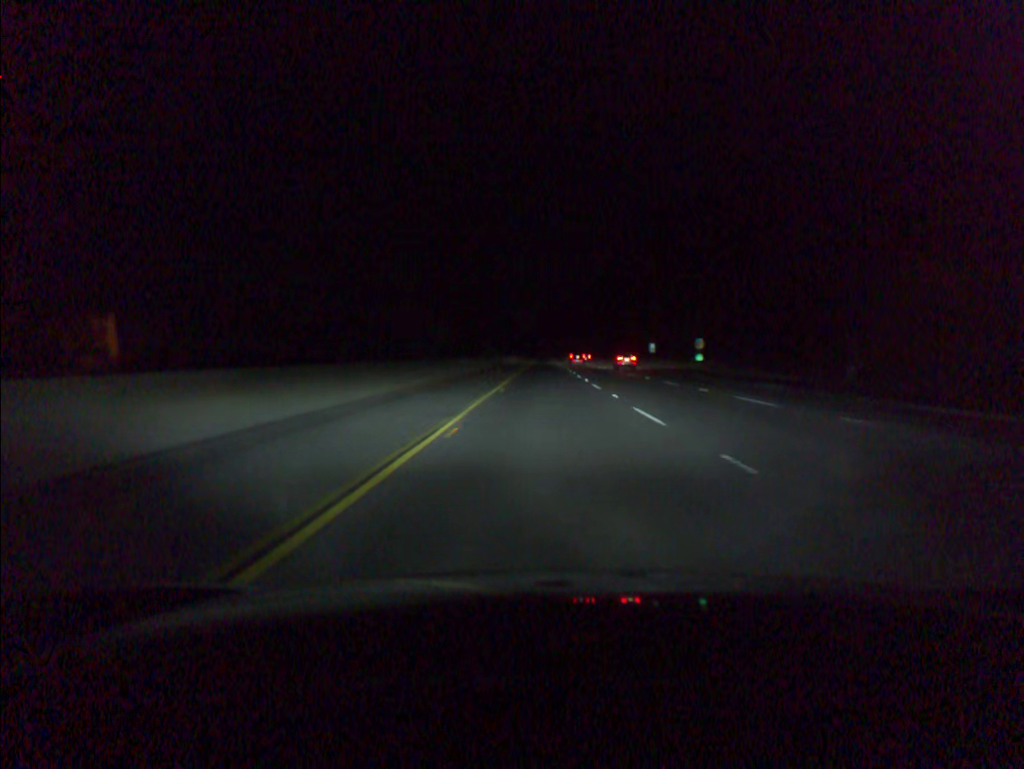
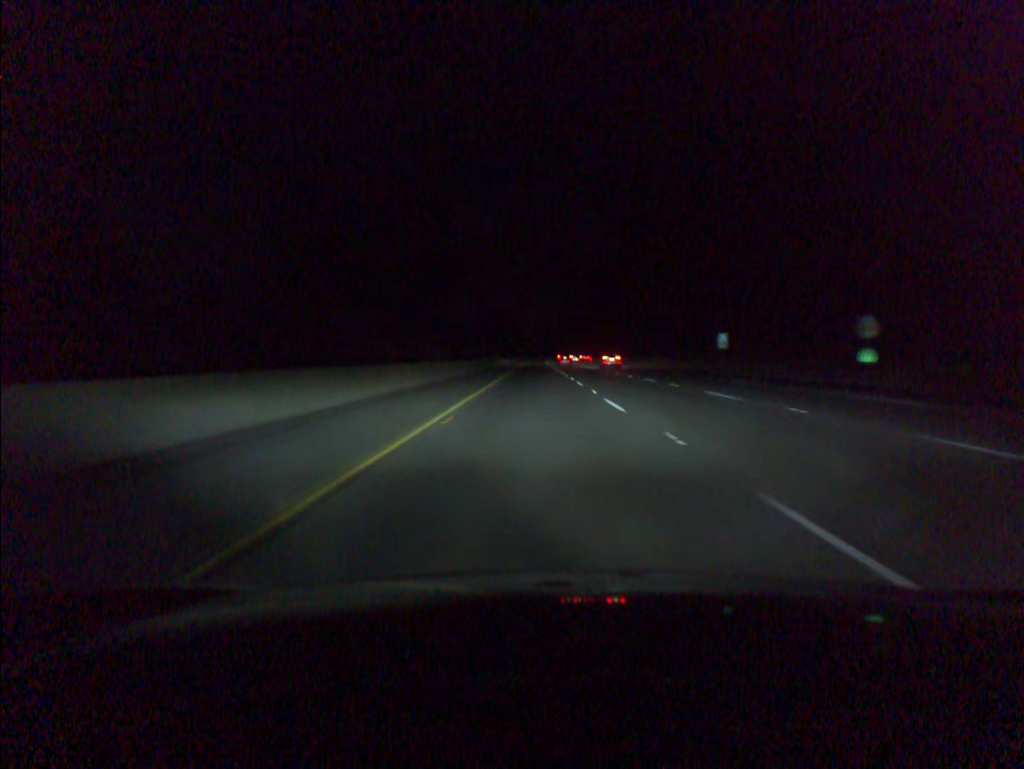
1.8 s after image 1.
(+0.3, +55.8) m; 0°
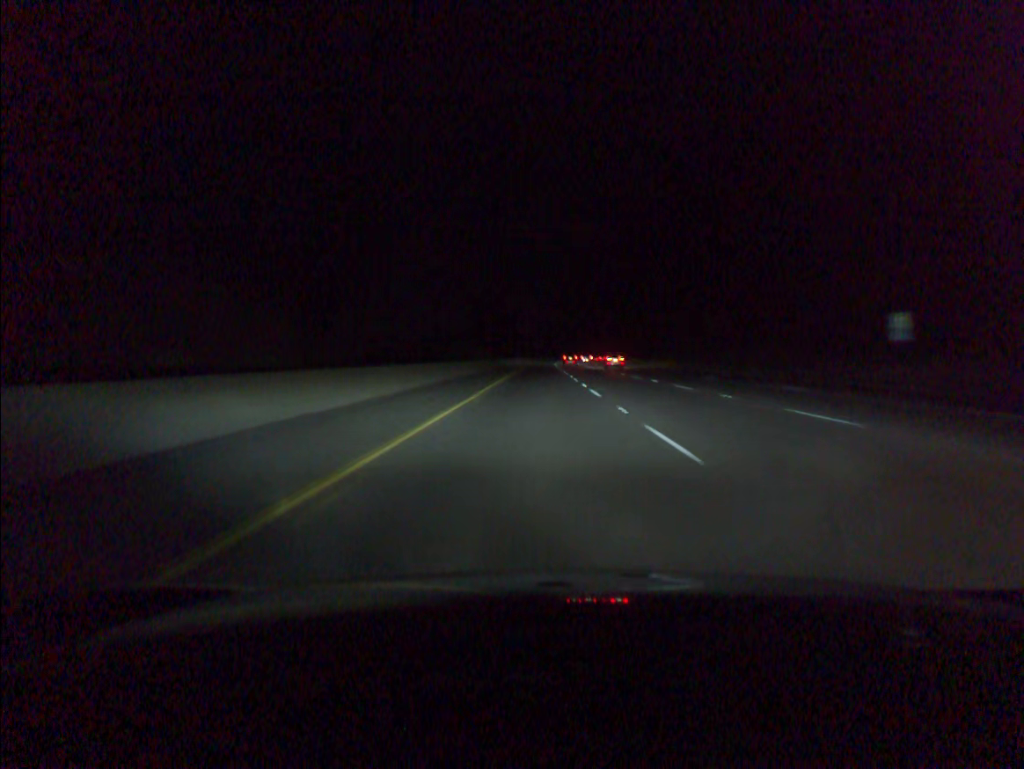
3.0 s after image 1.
(-0.2, +37.2) m; -1°
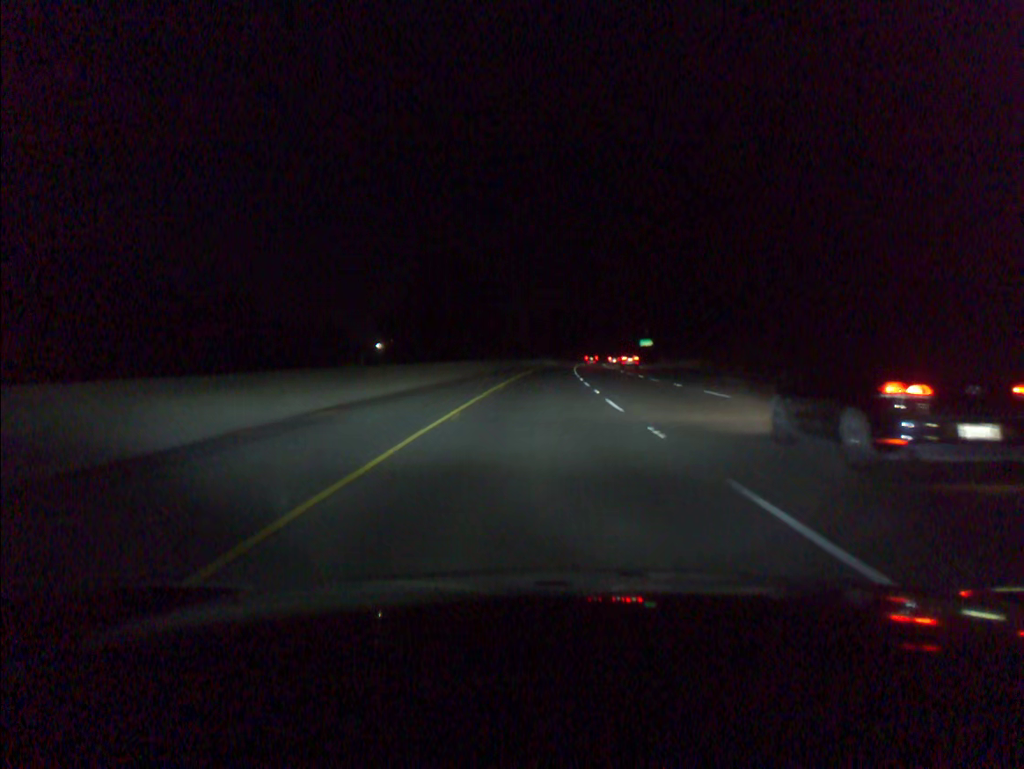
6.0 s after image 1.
(0.0, +92.9) m; 0°
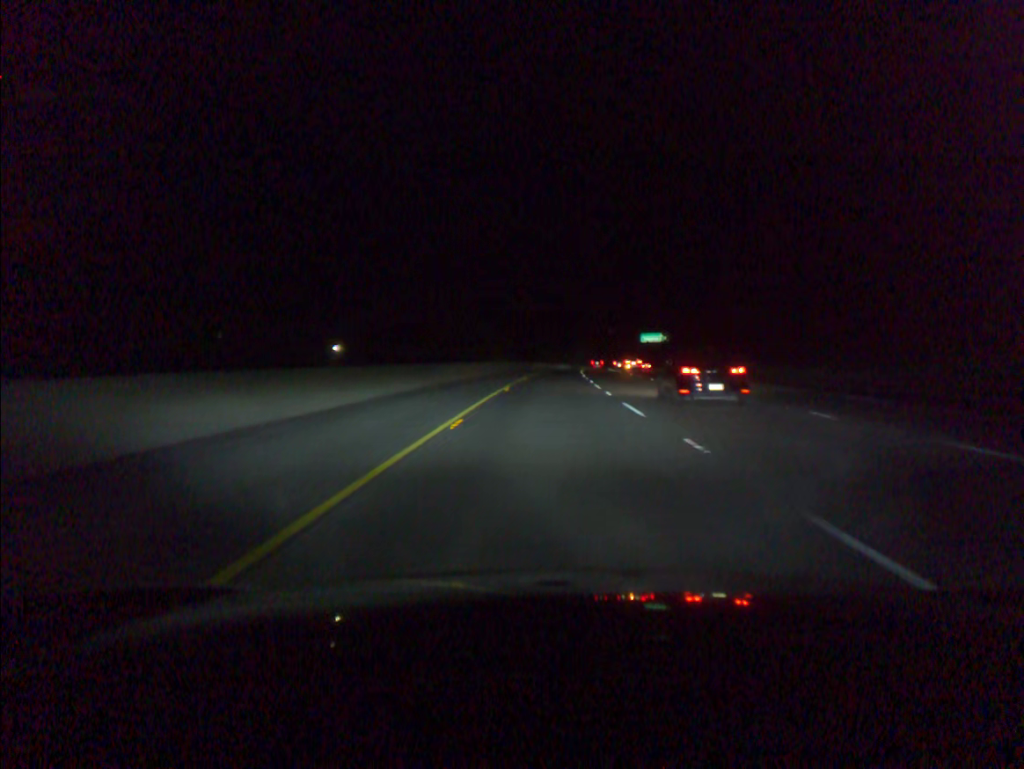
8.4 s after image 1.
(+1.1, +74.6) m; +2°
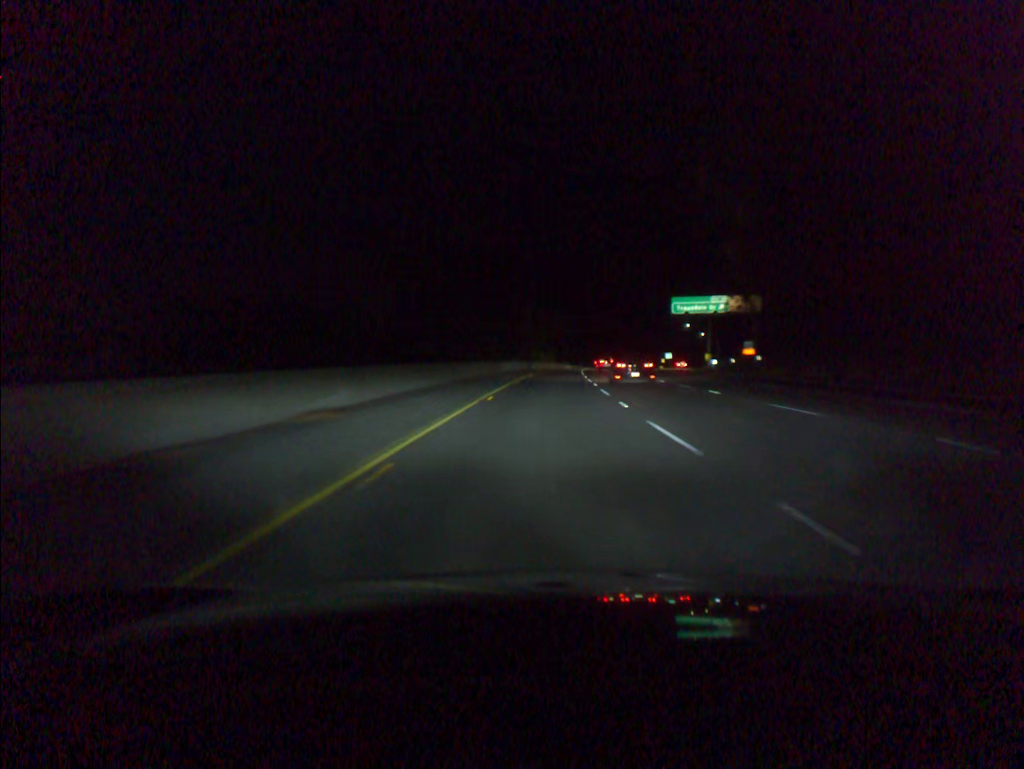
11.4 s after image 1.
(+3.1, +93.3) m; +3°
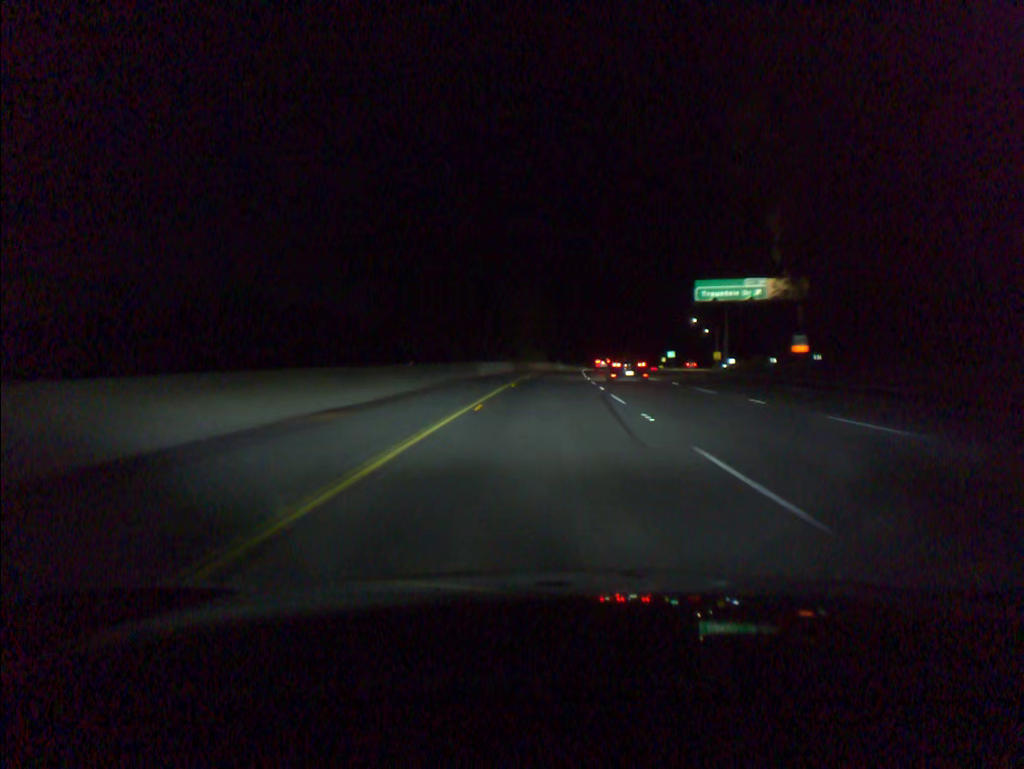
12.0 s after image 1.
(+0.1, +18.7) m; +1°
